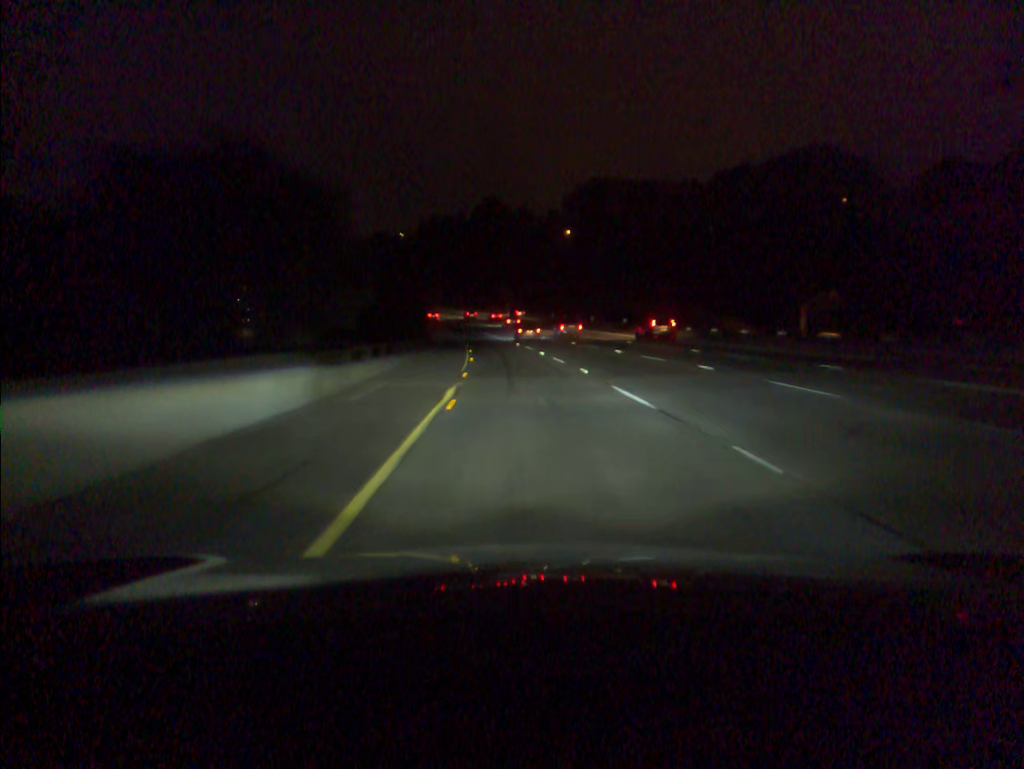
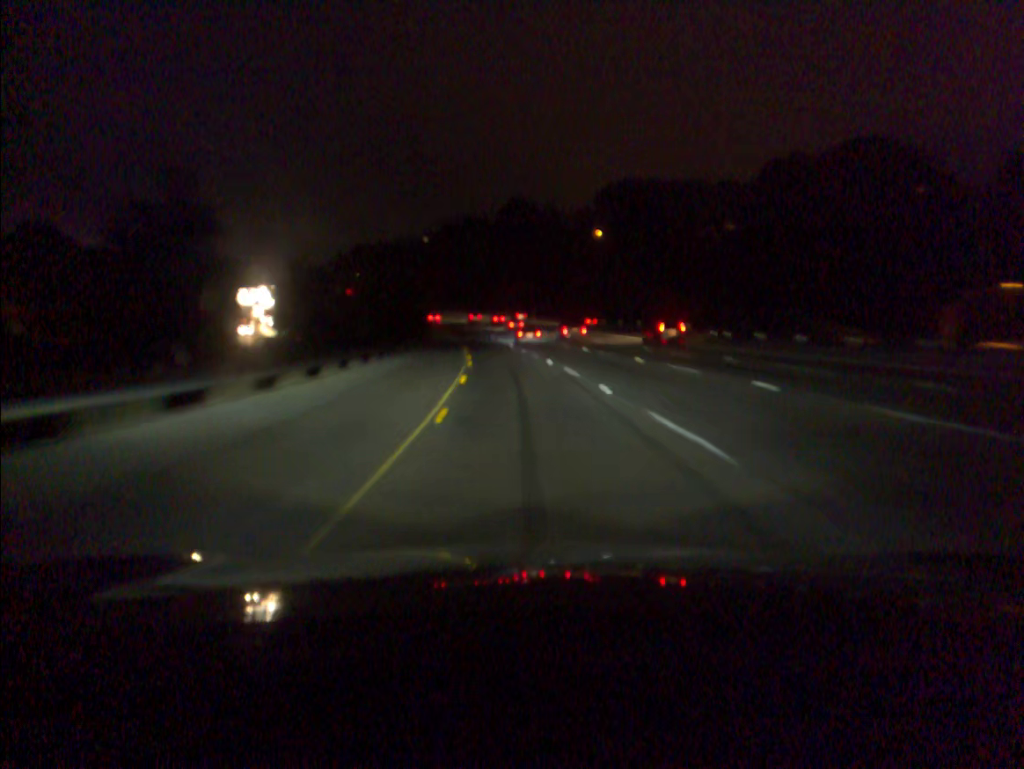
(-0.3, +20.0) m; -2°
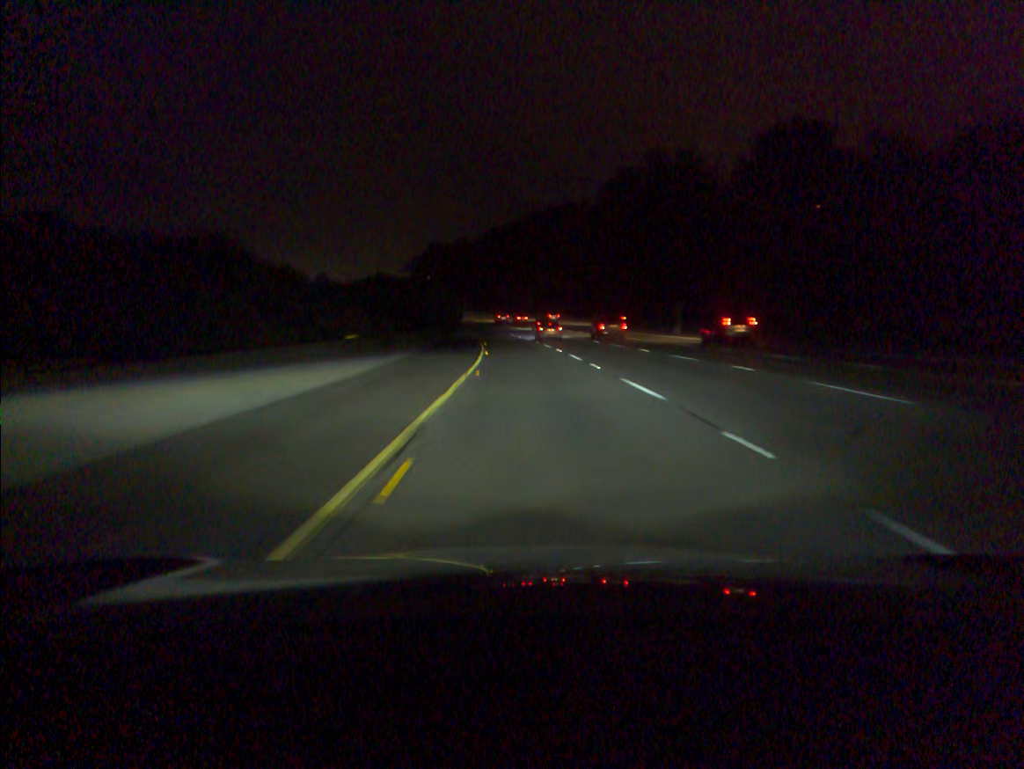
(-3.2, +59.8) m; -7°
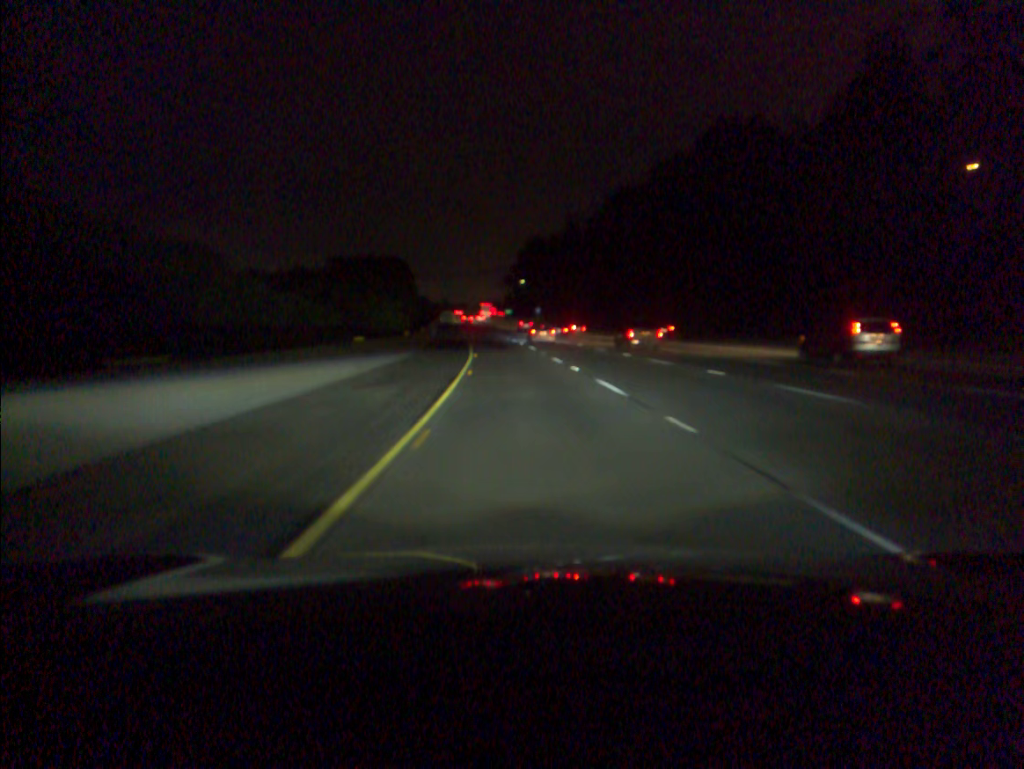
(-6.4, +99.3) m; -8°
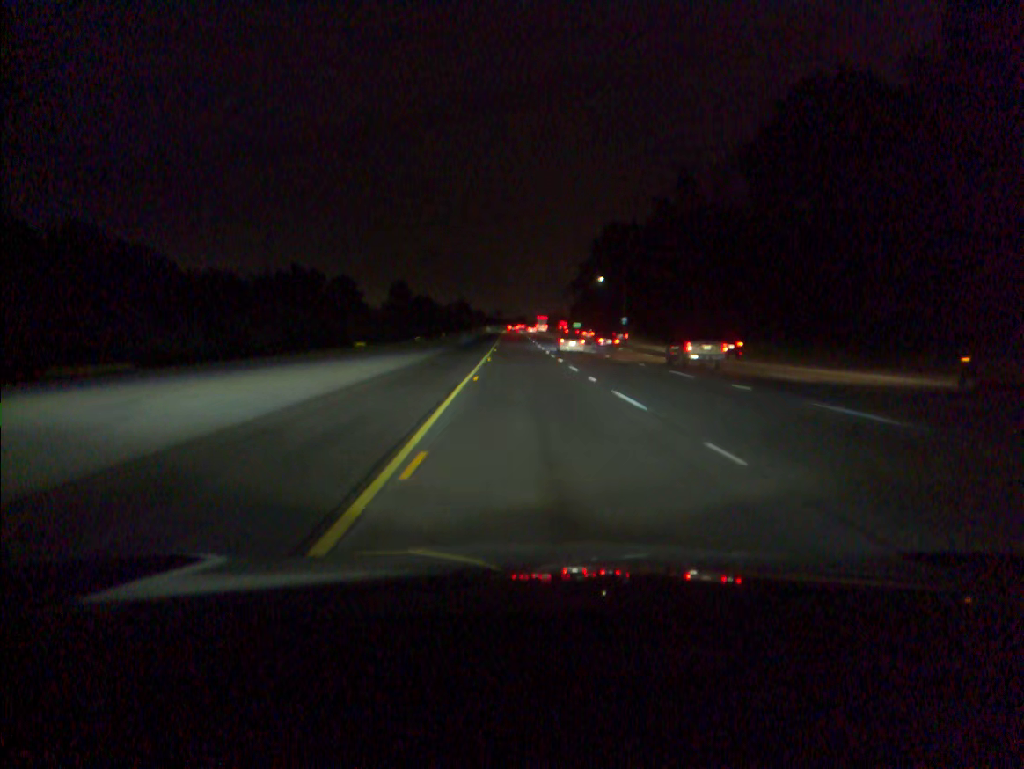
(-2.8, +59.8) m; -5°
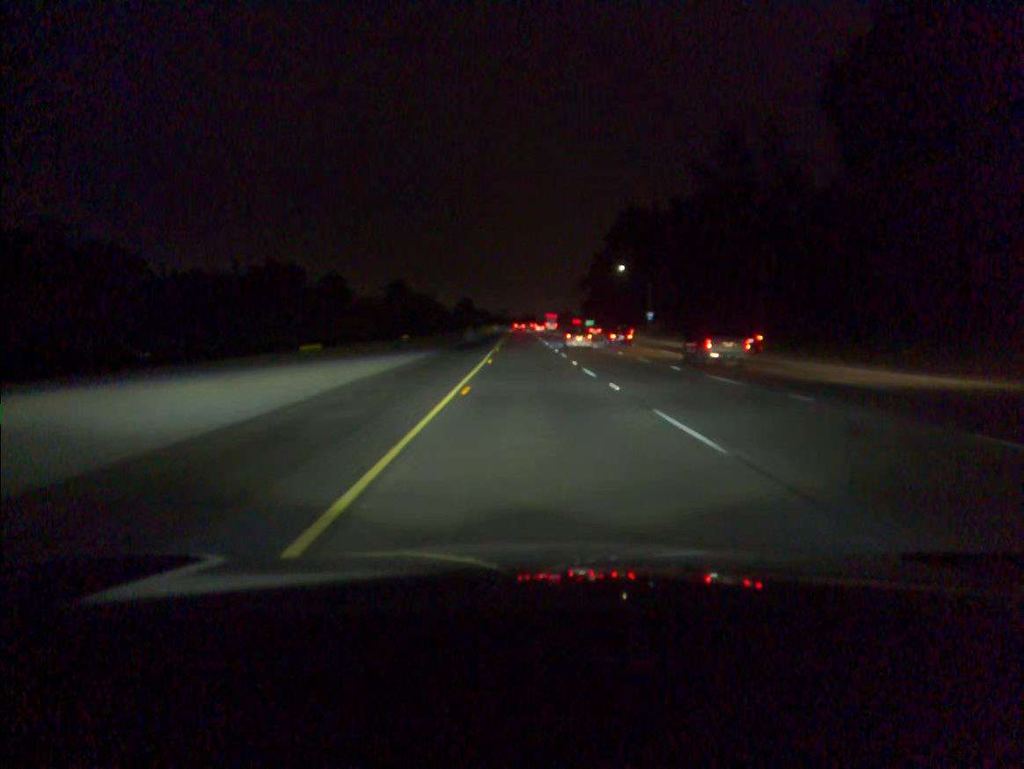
(-0.1, +20.0) m; -1°
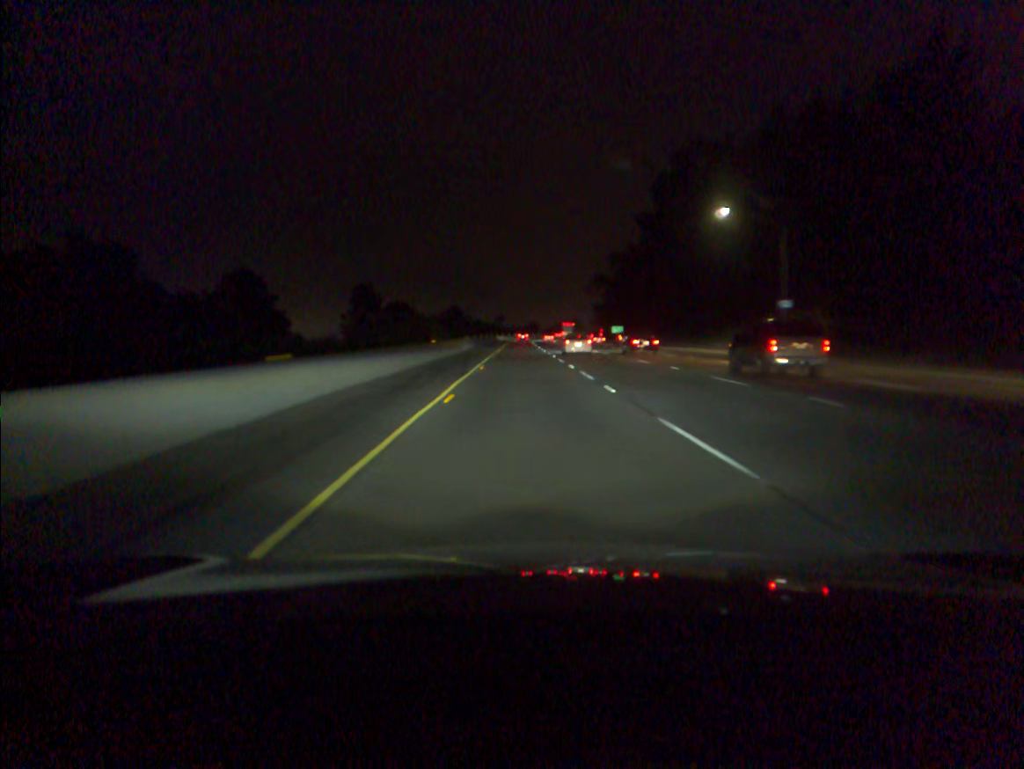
(-0.1, +59.9) m; 0°
